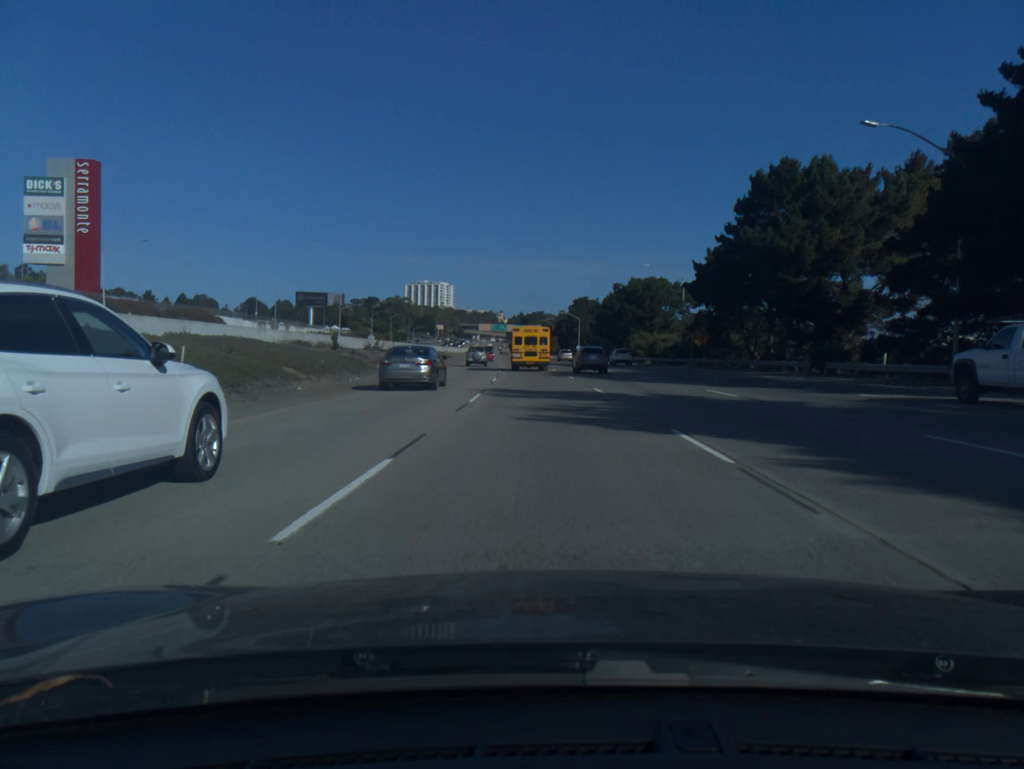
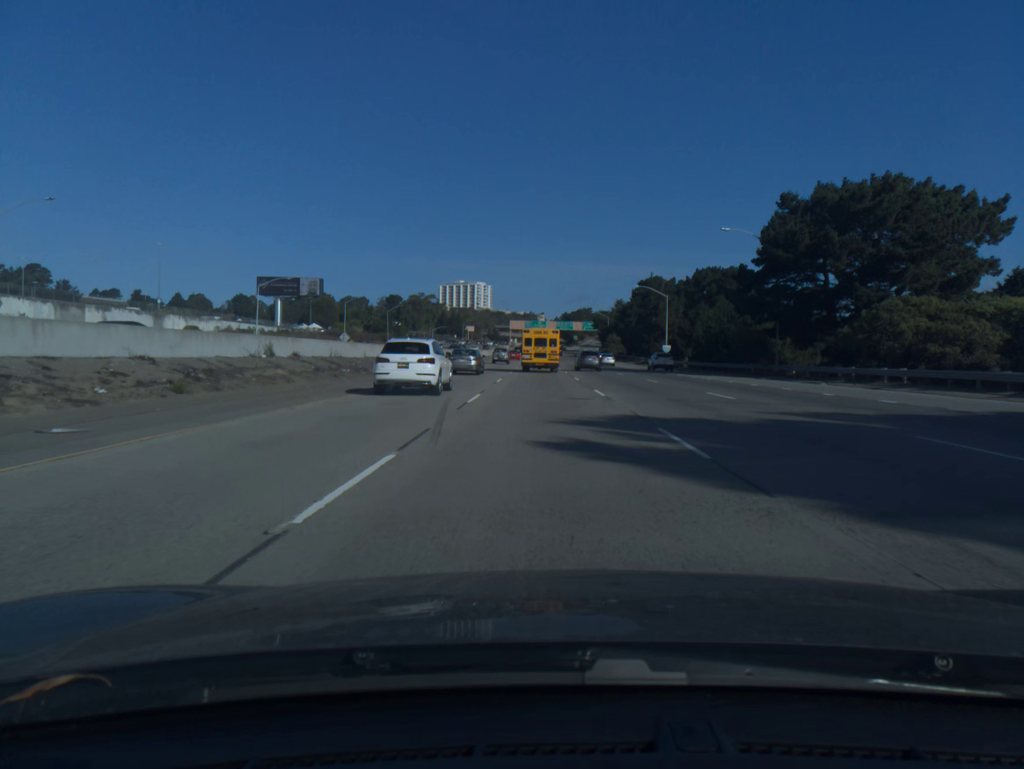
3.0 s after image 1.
(-1.7, +72.6) m; -3°
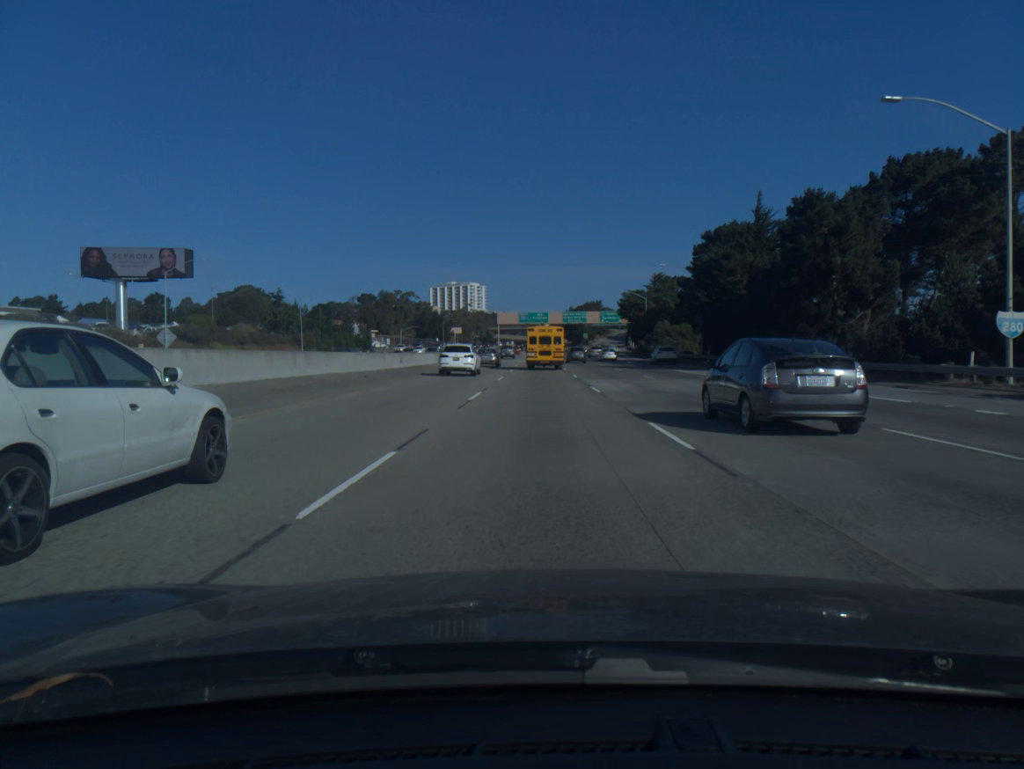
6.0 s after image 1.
(-0.3, +72.3) m; 0°
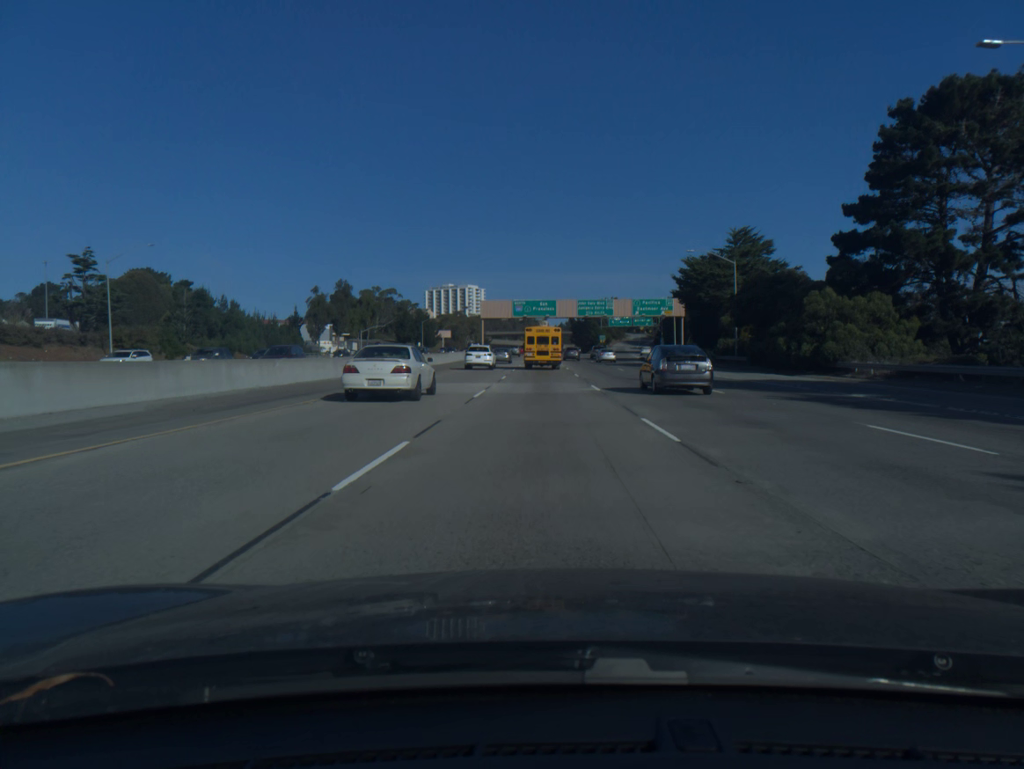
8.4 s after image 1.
(-0.1, +57.5) m; 0°
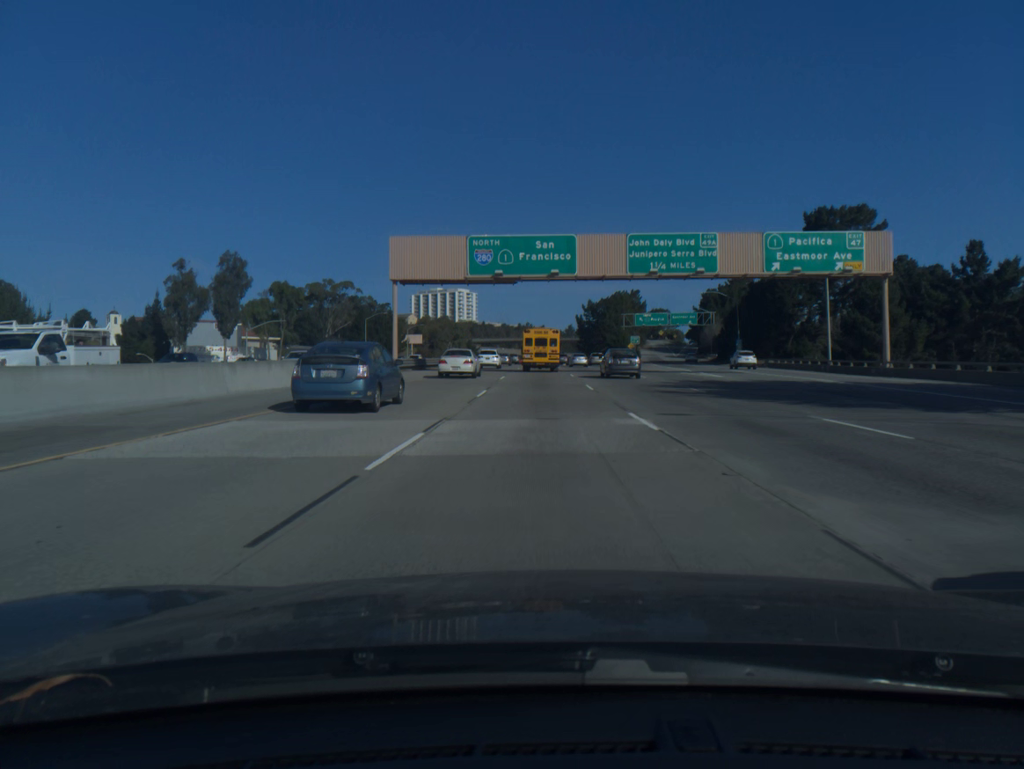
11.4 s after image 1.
(+0.1, +71.1) m; 0°
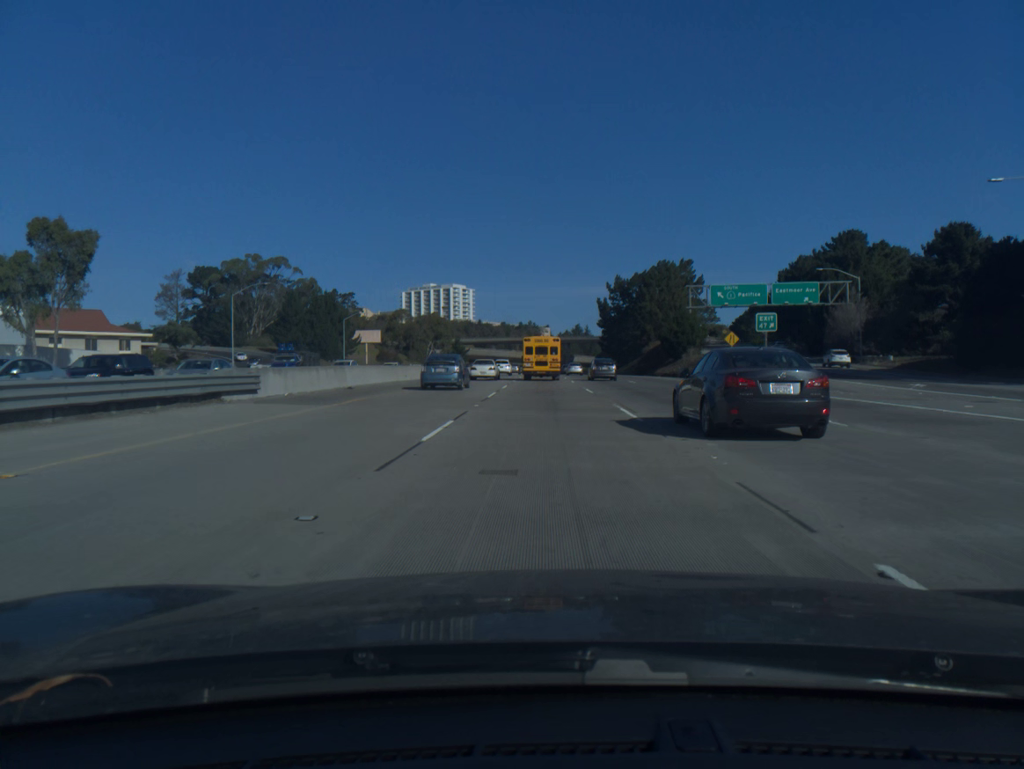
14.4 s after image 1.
(-0.2, +70.3) m; 0°
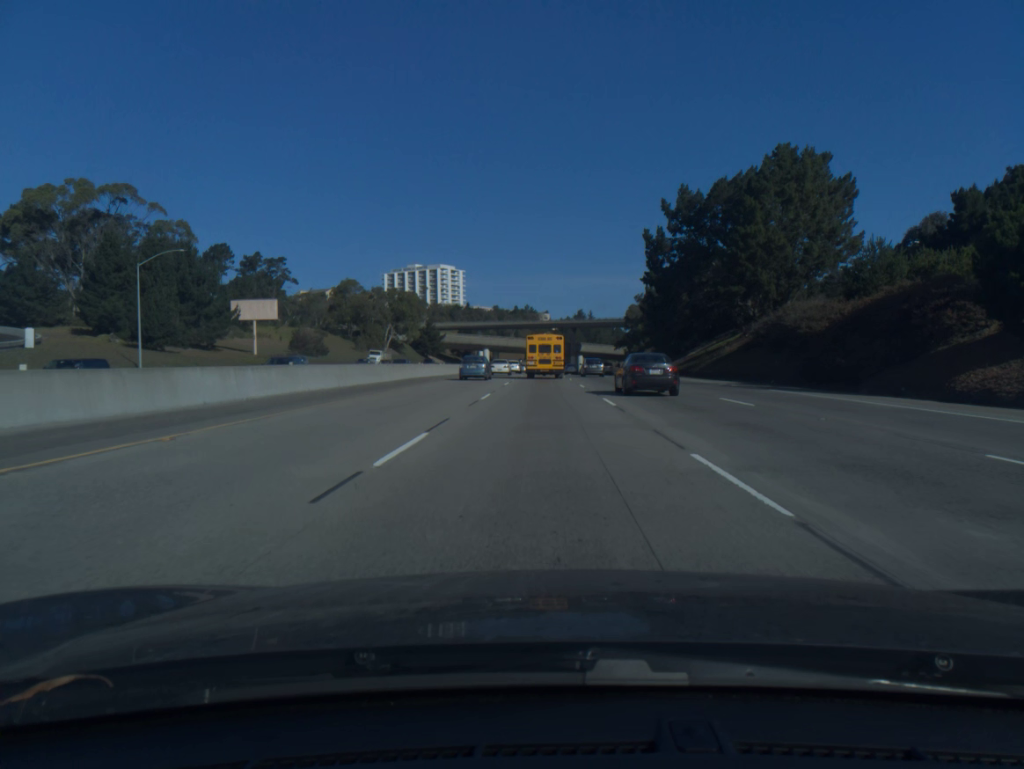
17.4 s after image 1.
(+0.2, +69.7) m; 0°
